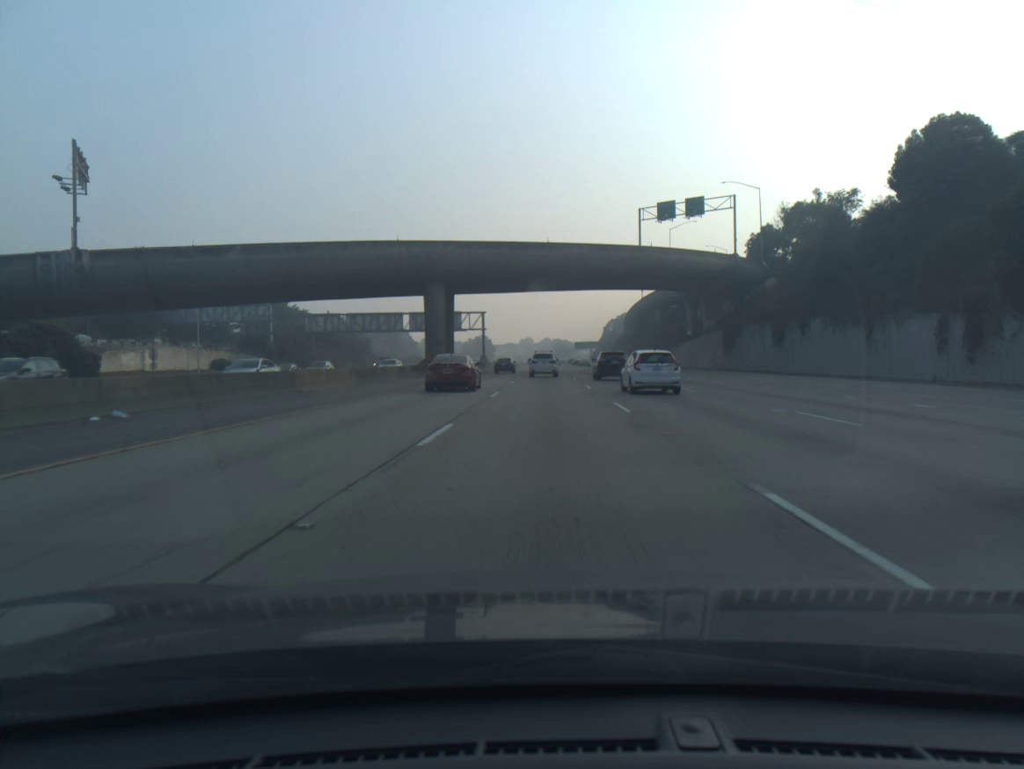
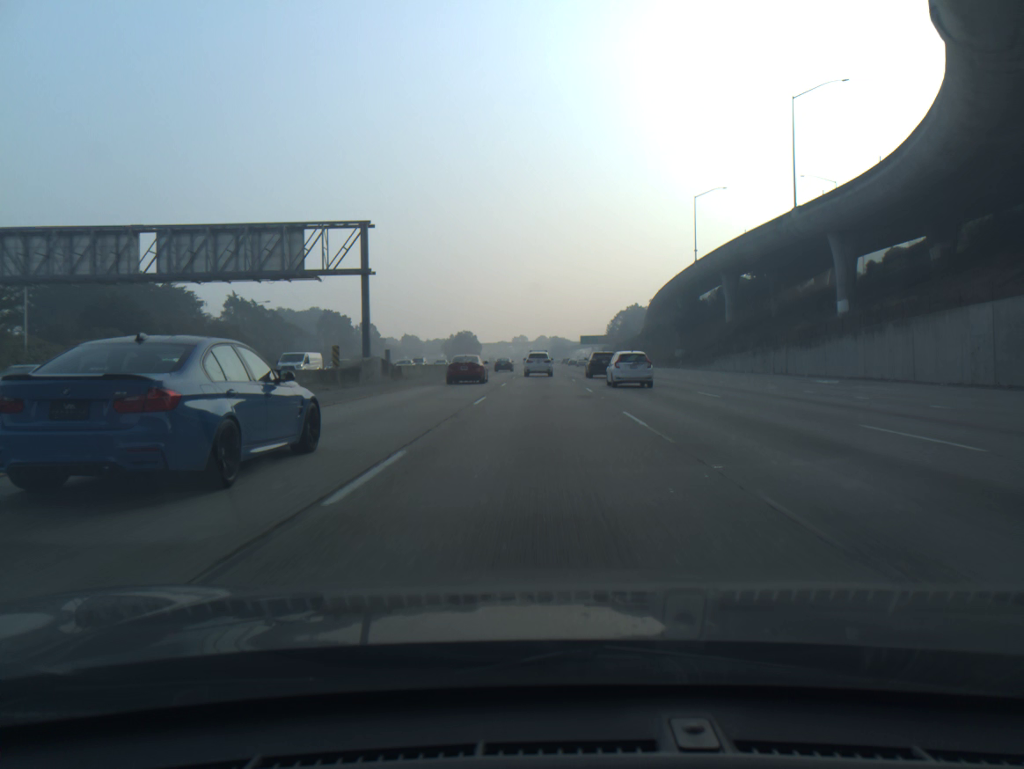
(+0.4, +77.4) m; +1°
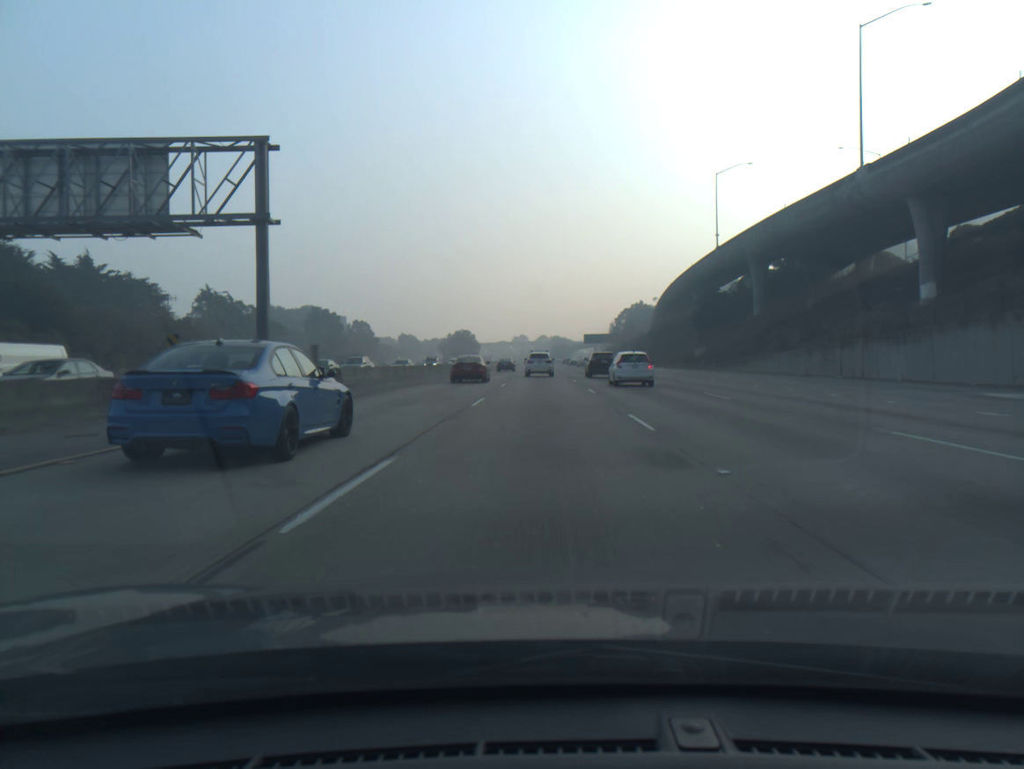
(0.0, +15.5) m; 0°
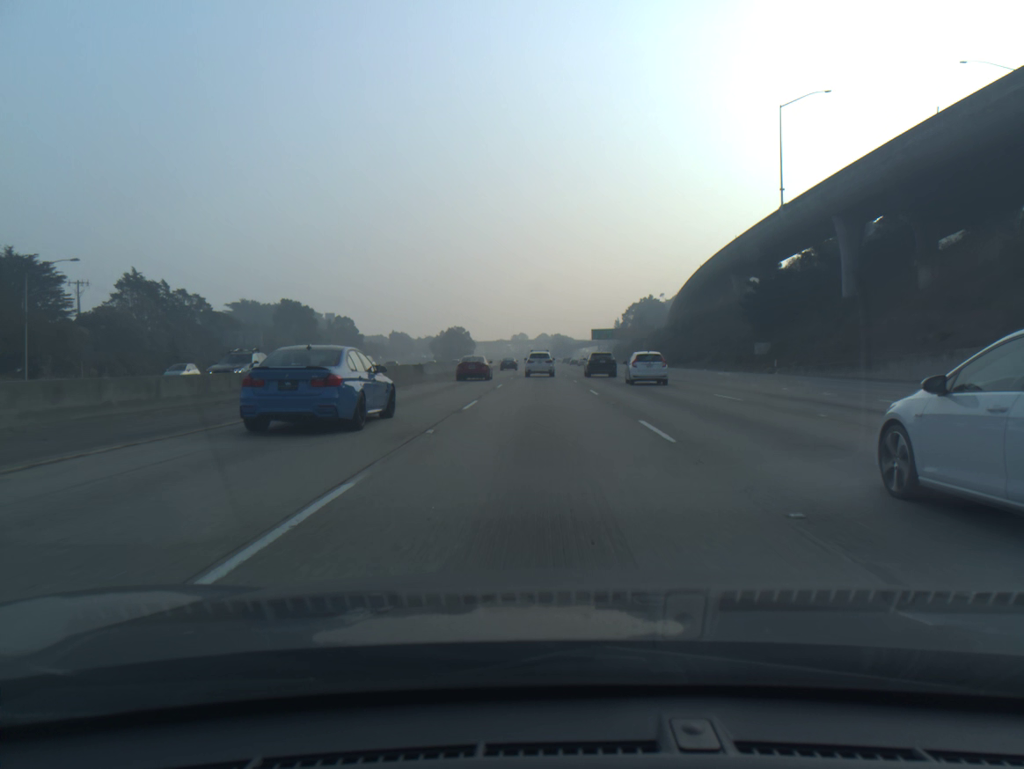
(0.0, +30.9) m; 0°
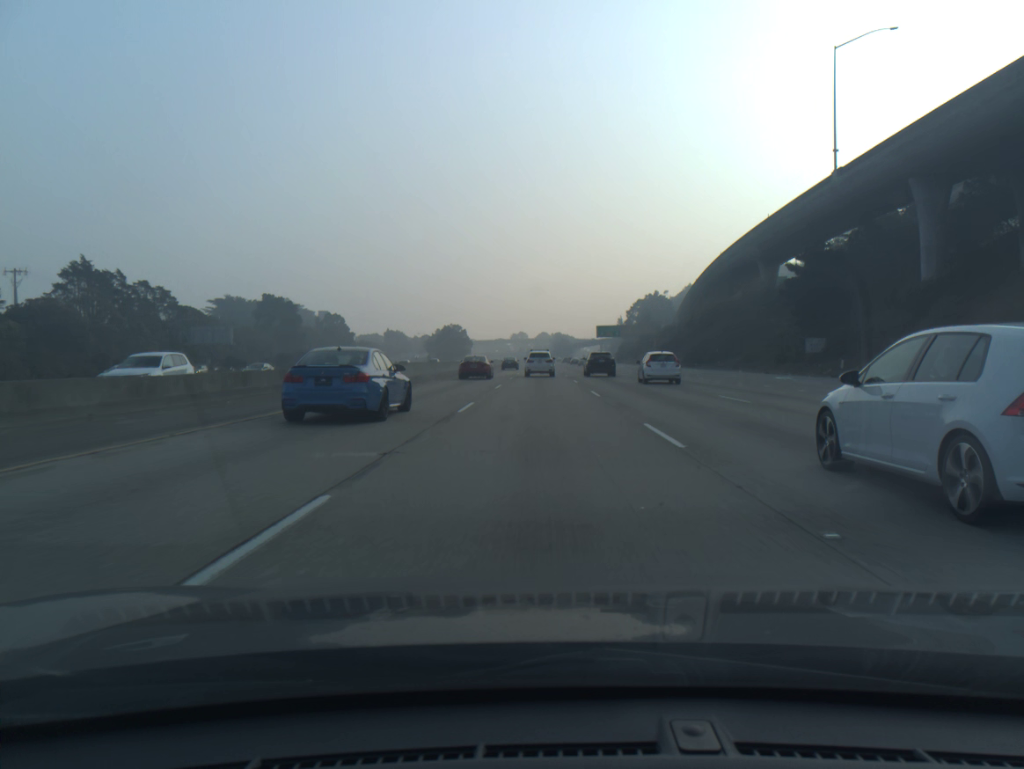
(0.0, +15.3) m; 0°
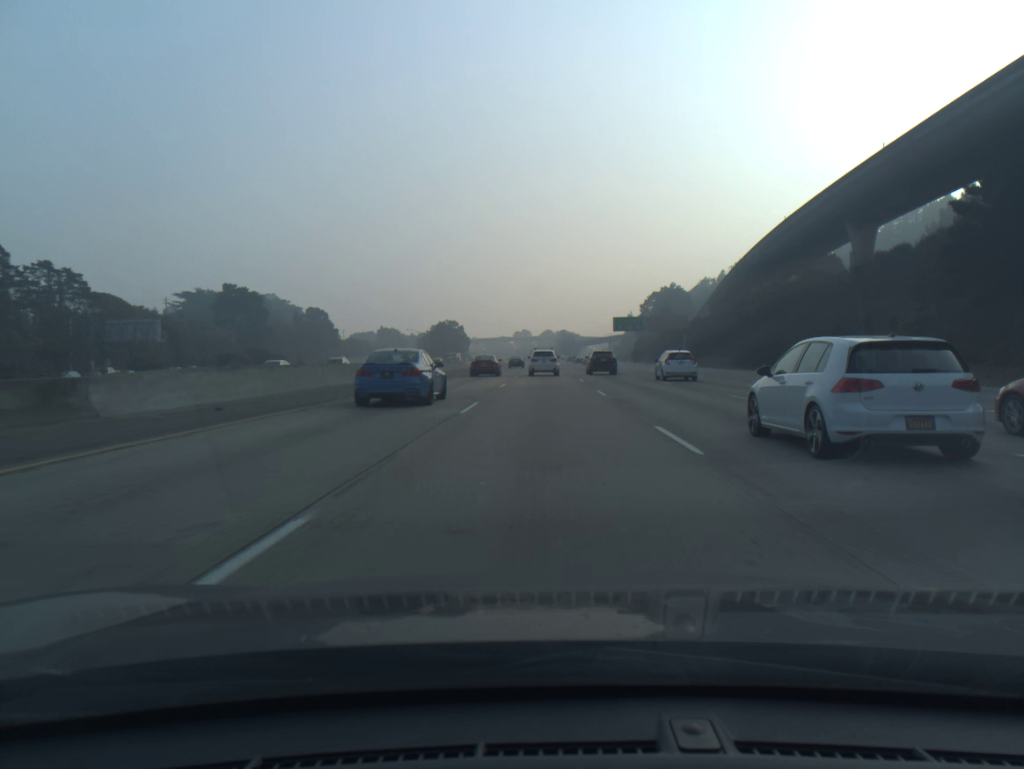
(-0.1, +30.0) m; 0°
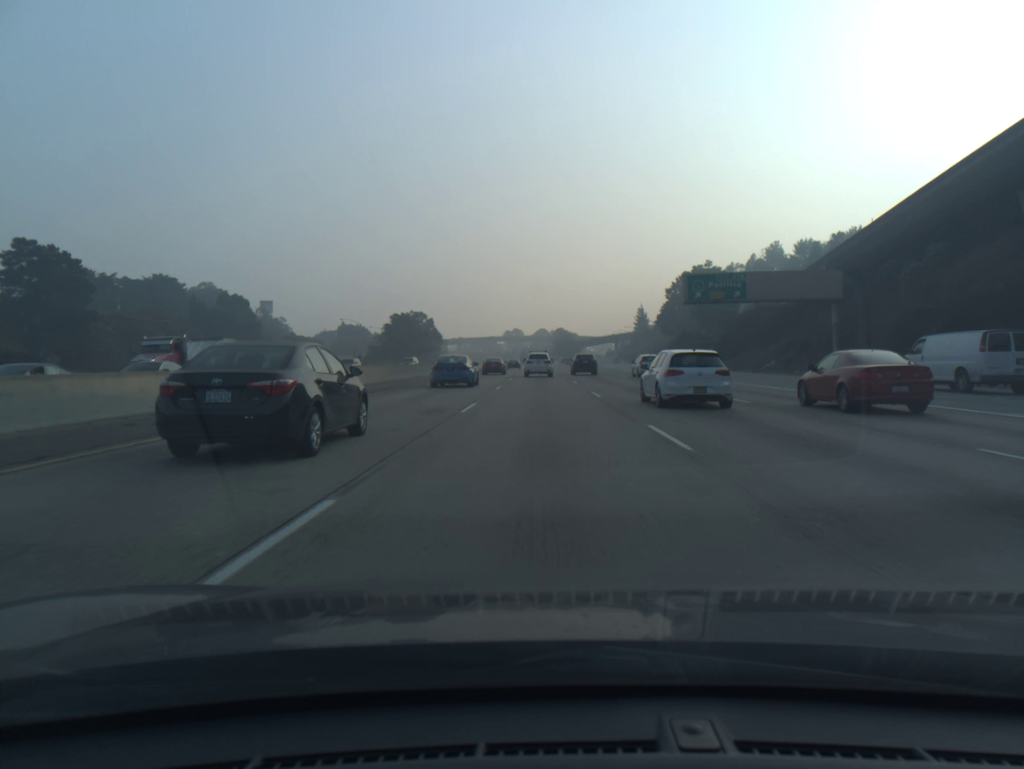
(+0.1, +72.5) m; 0°
